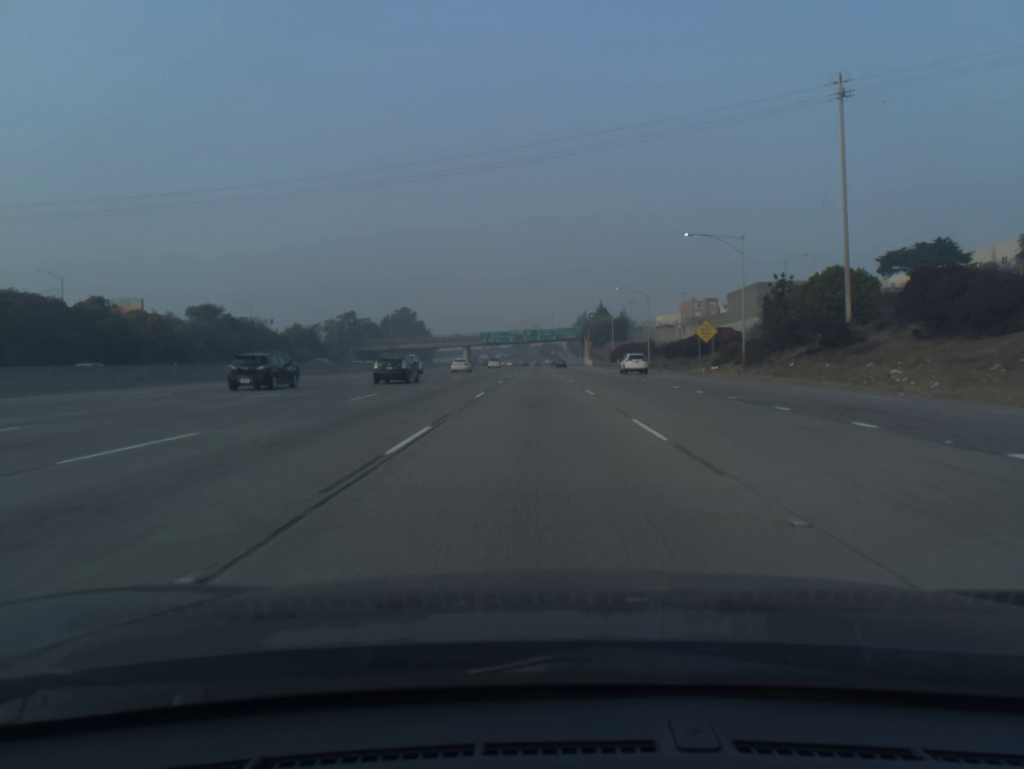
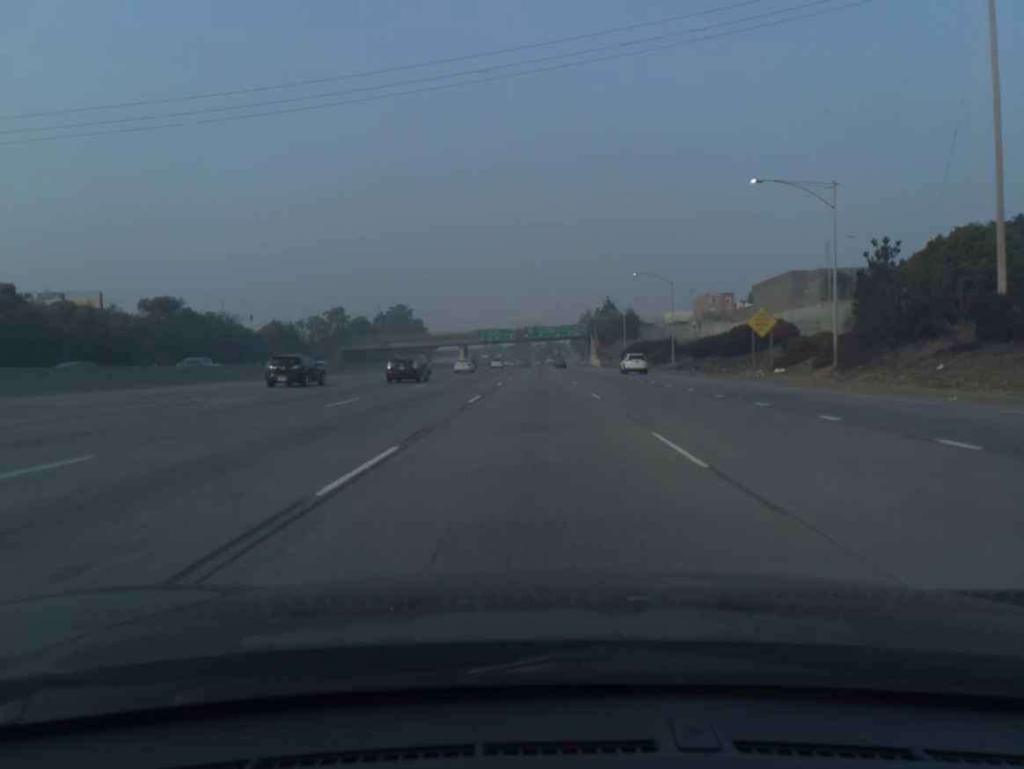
(0.0, +17.3) m; 0°
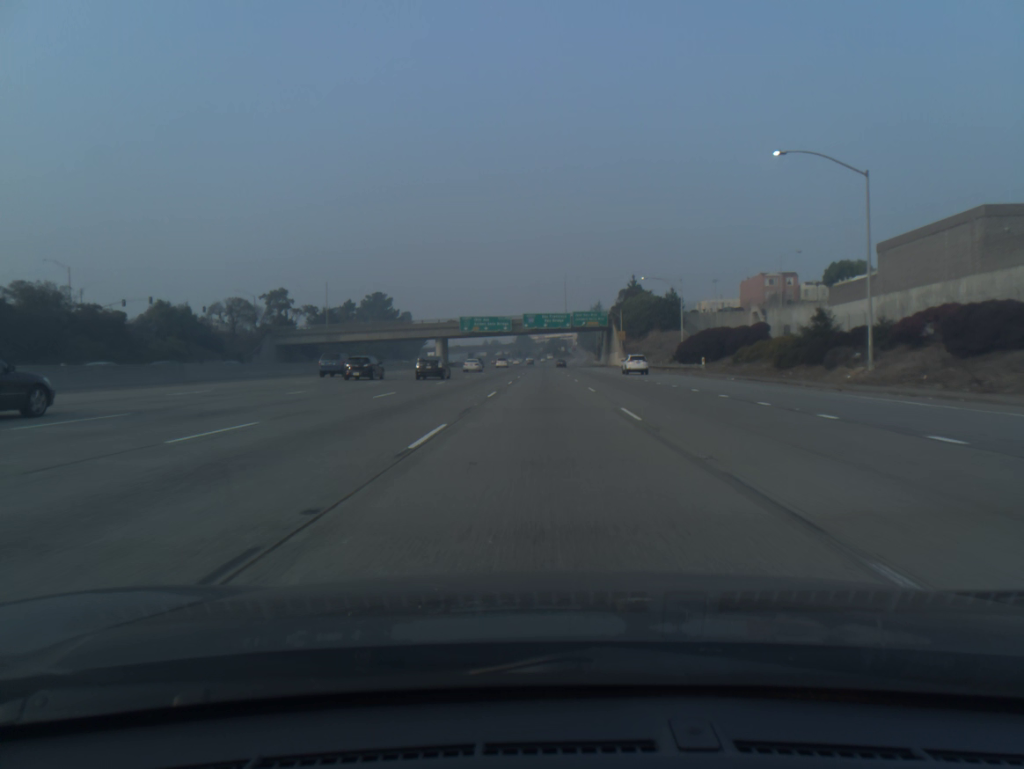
(-0.2, +51.7) m; 0°
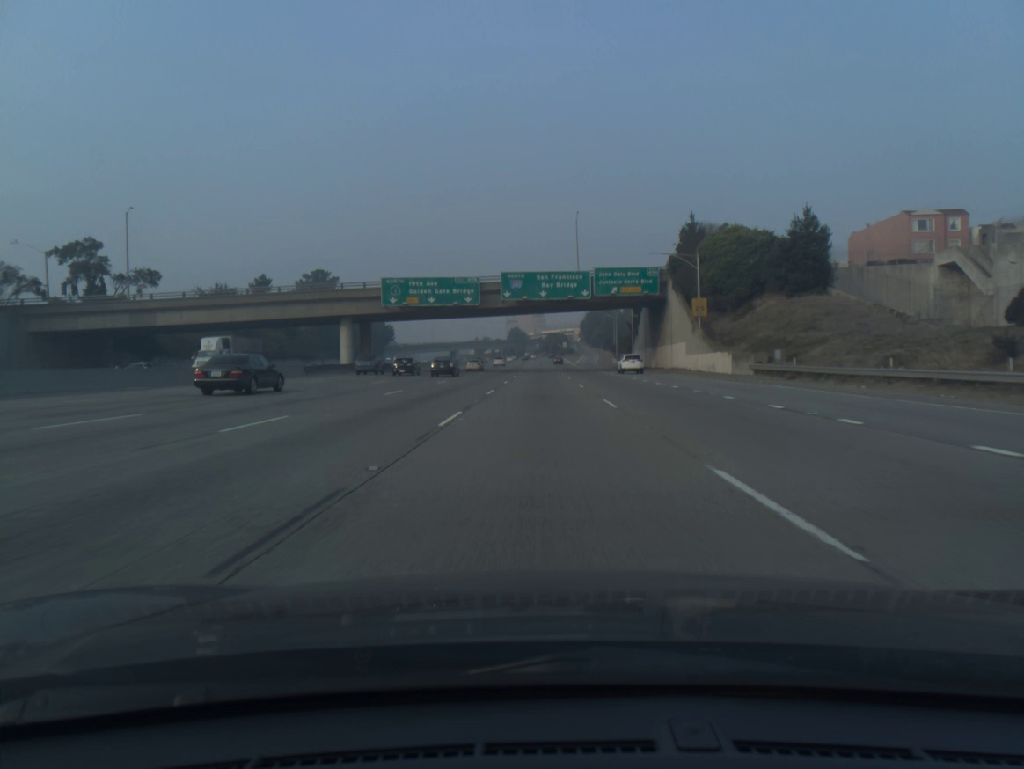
(+0.3, +68.9) m; 0°
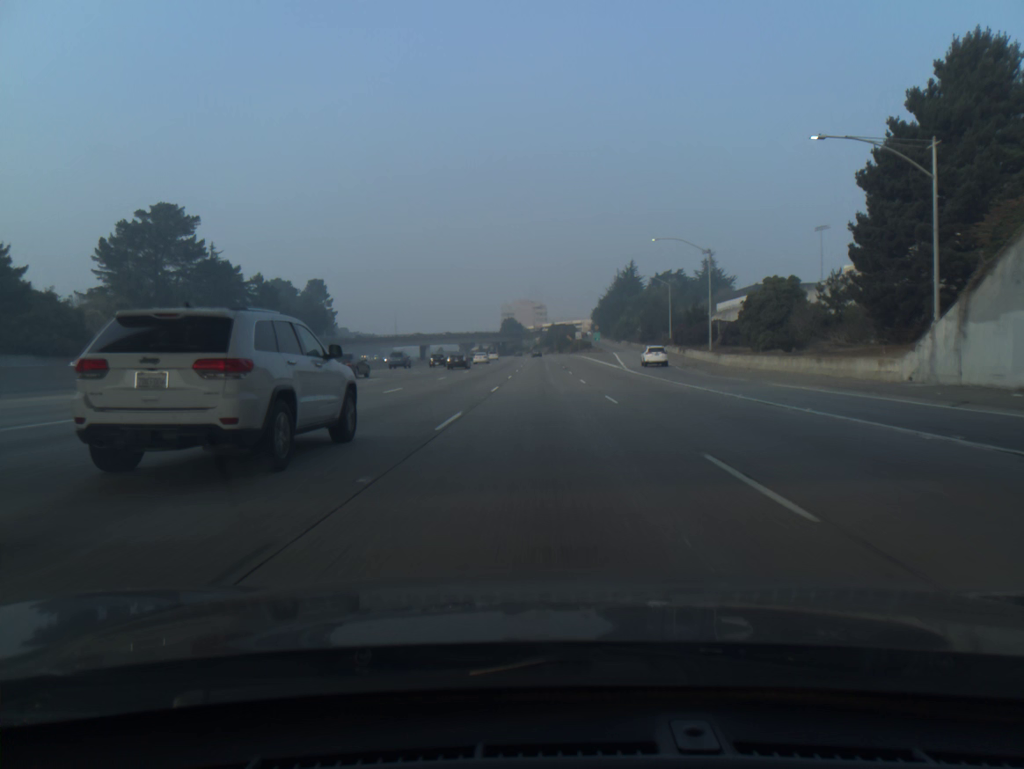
(-0.2, +86.5) m; 0°
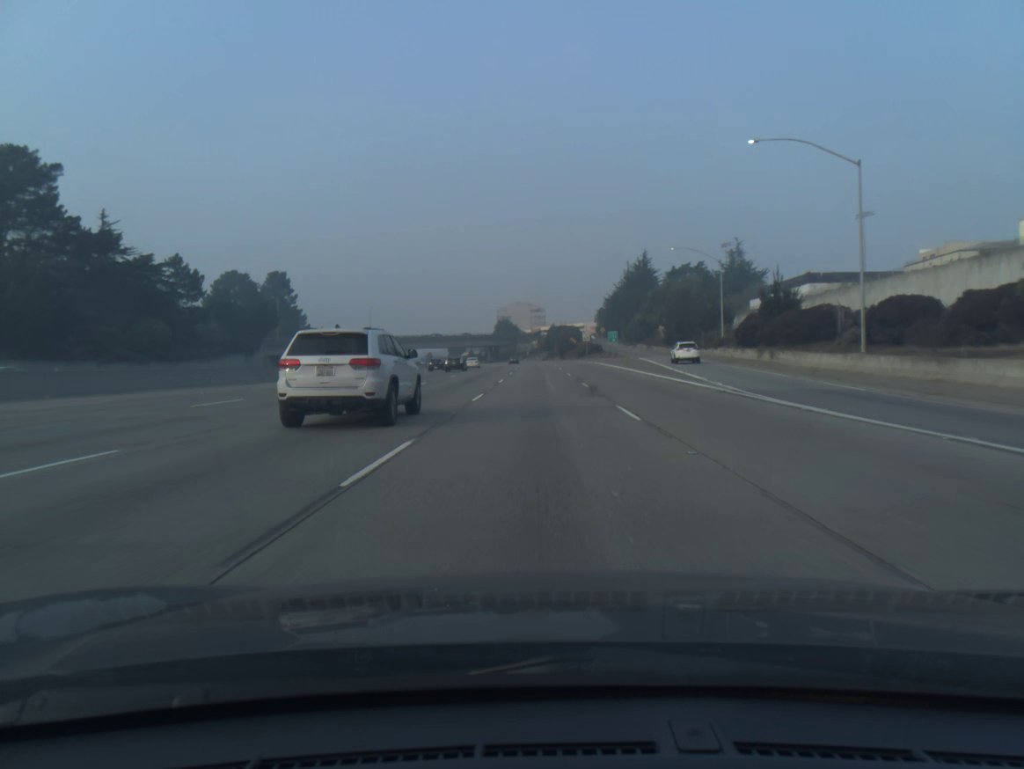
(+0.1, +34.7) m; 0°
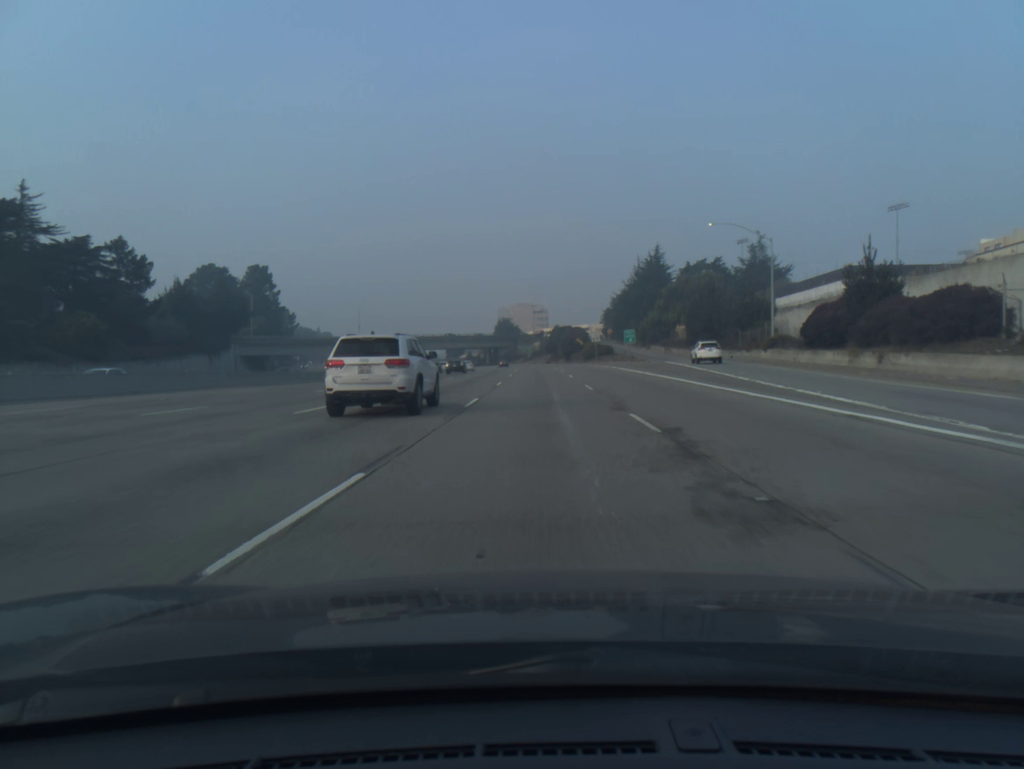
(0.0, +17.3) m; 0°
